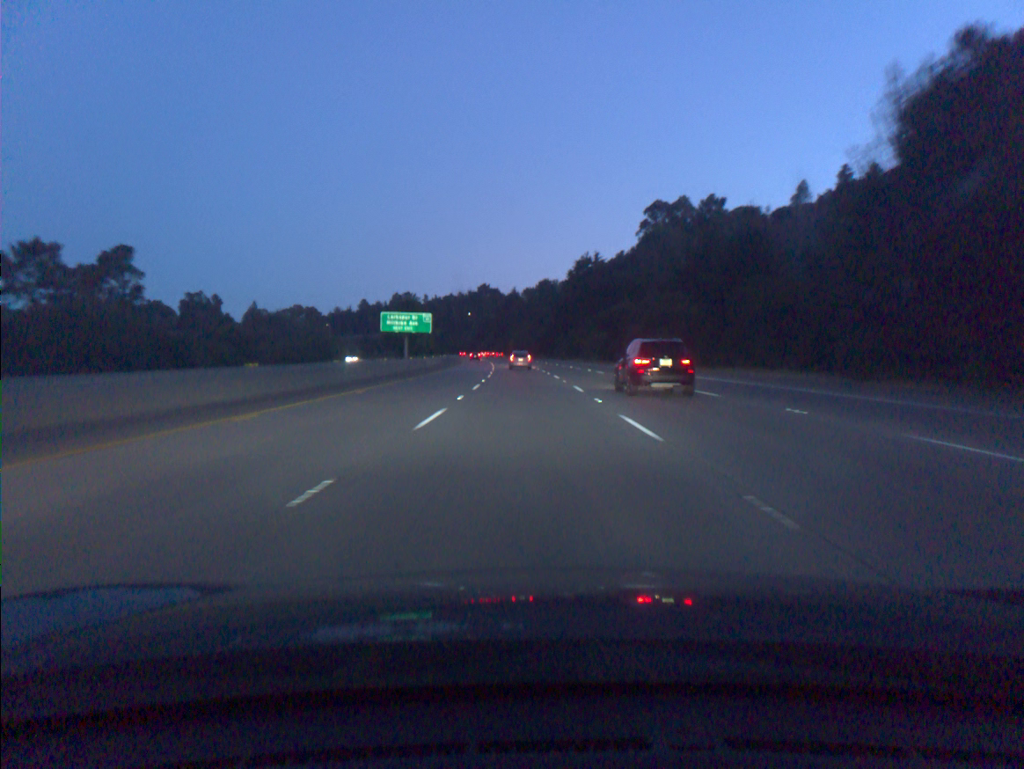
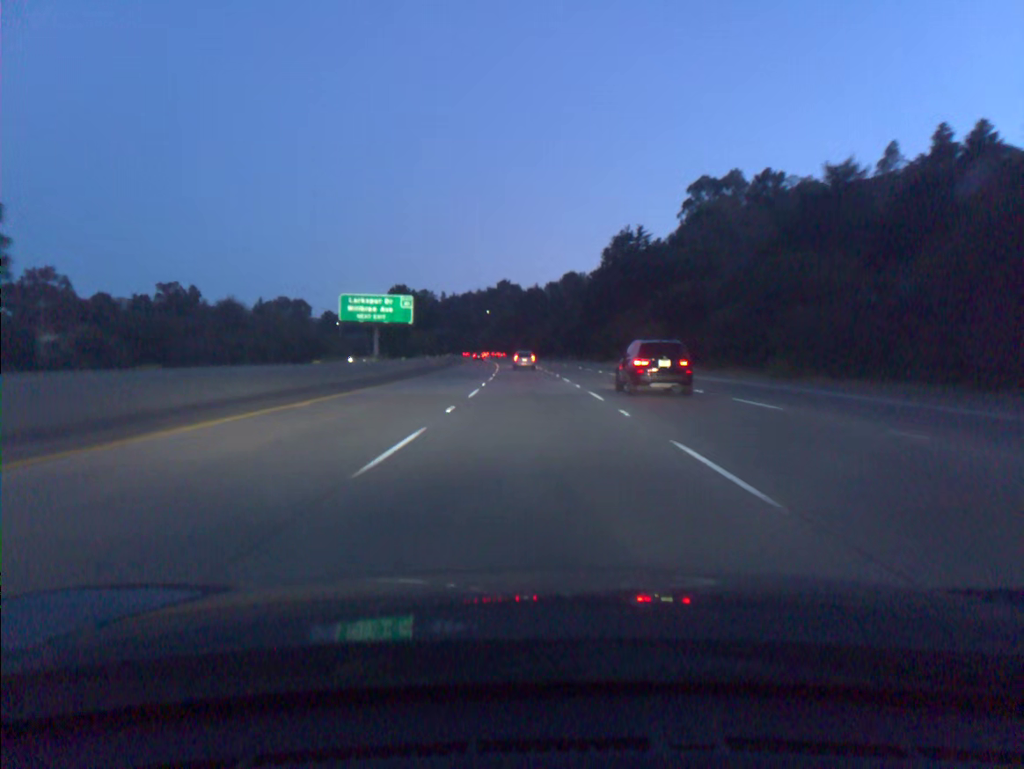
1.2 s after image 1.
(-0.5, +33.9) m; -2°
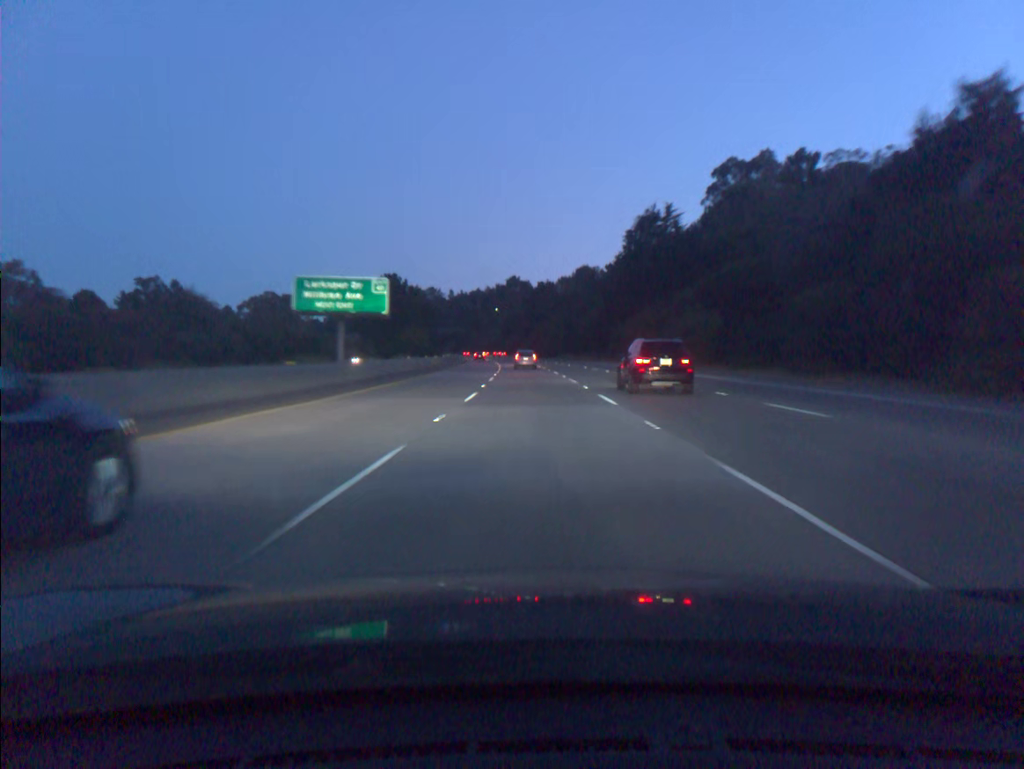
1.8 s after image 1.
(-0.1, +17.0) m; -1°
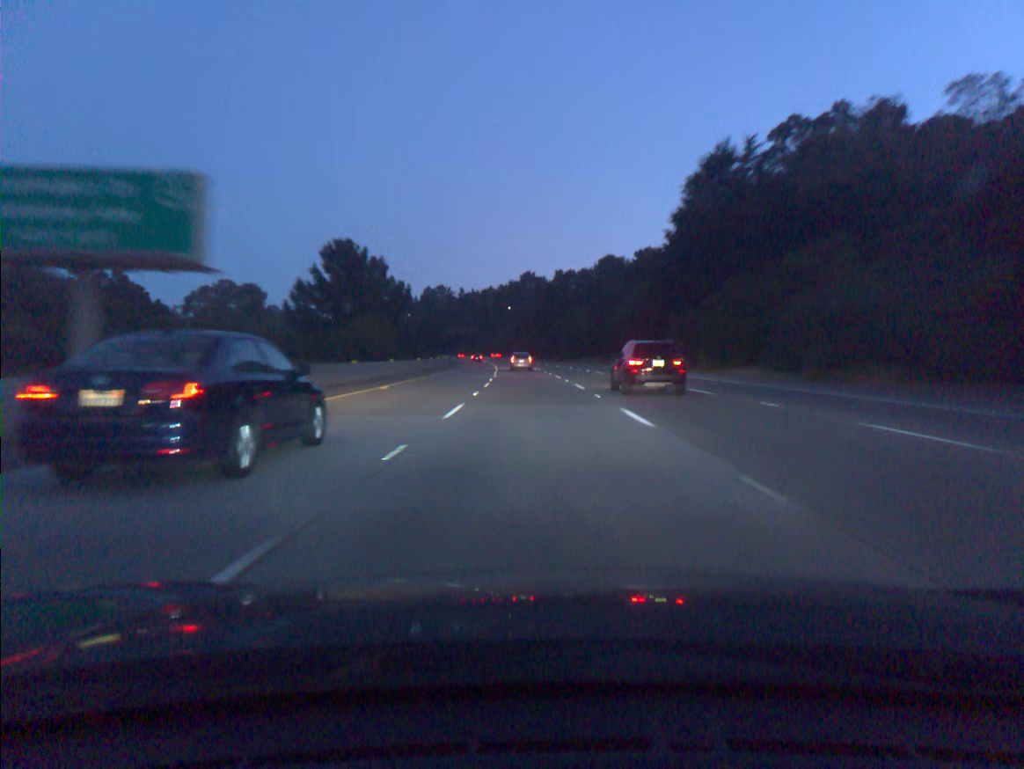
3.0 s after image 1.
(-0.3, +34.1) m; -1°
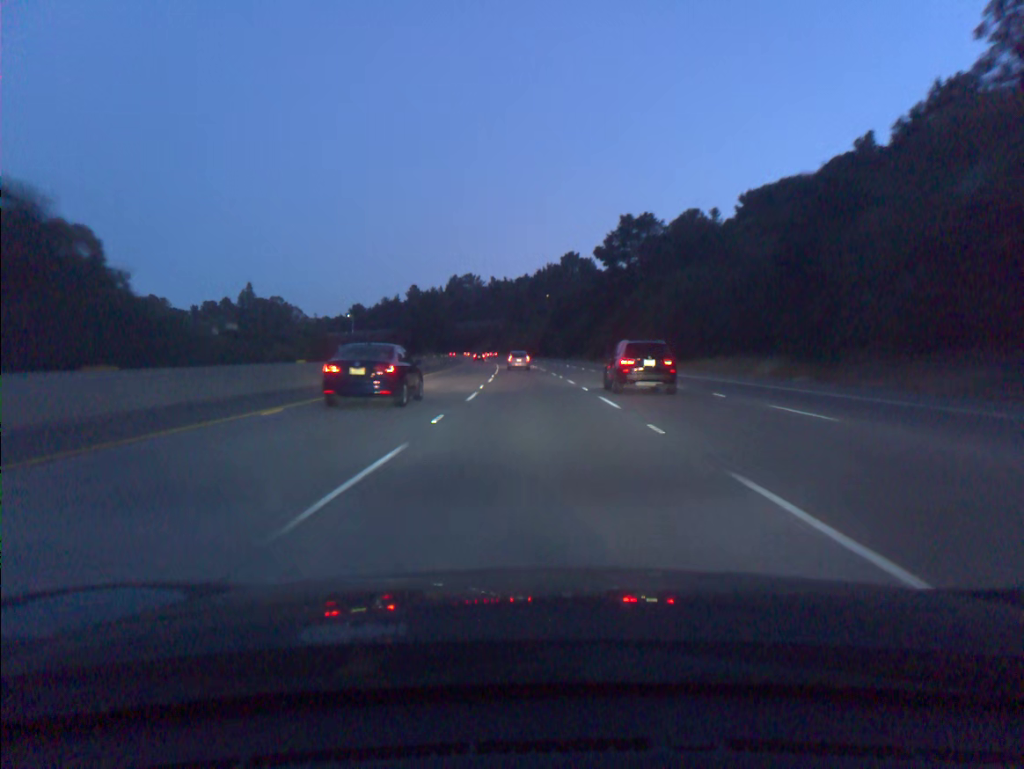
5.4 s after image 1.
(-1.6, +68.3) m; -3°
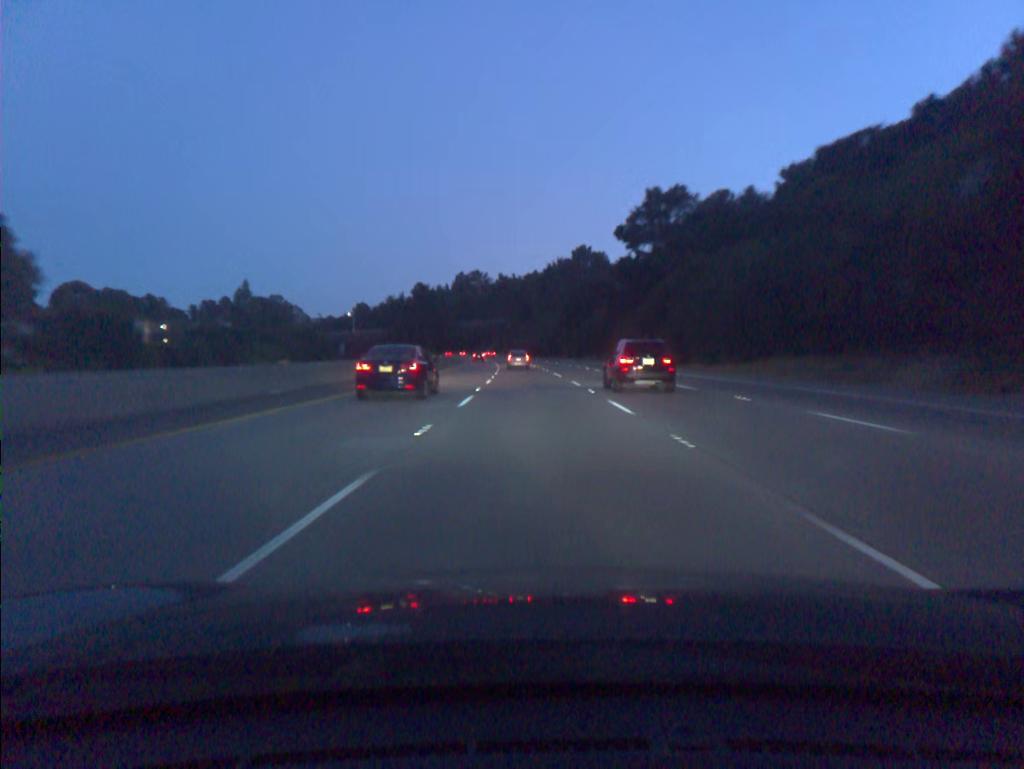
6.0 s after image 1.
(-0.1, +17.0) m; -1°
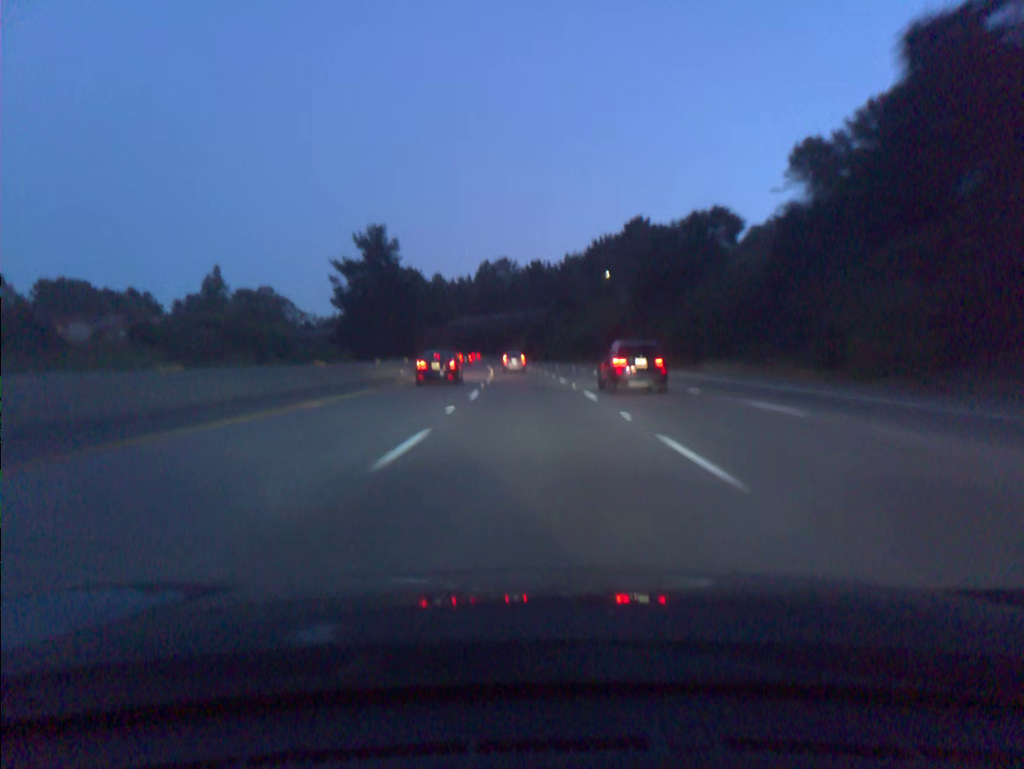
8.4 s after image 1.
(-1.6, +67.7) m; -3°
